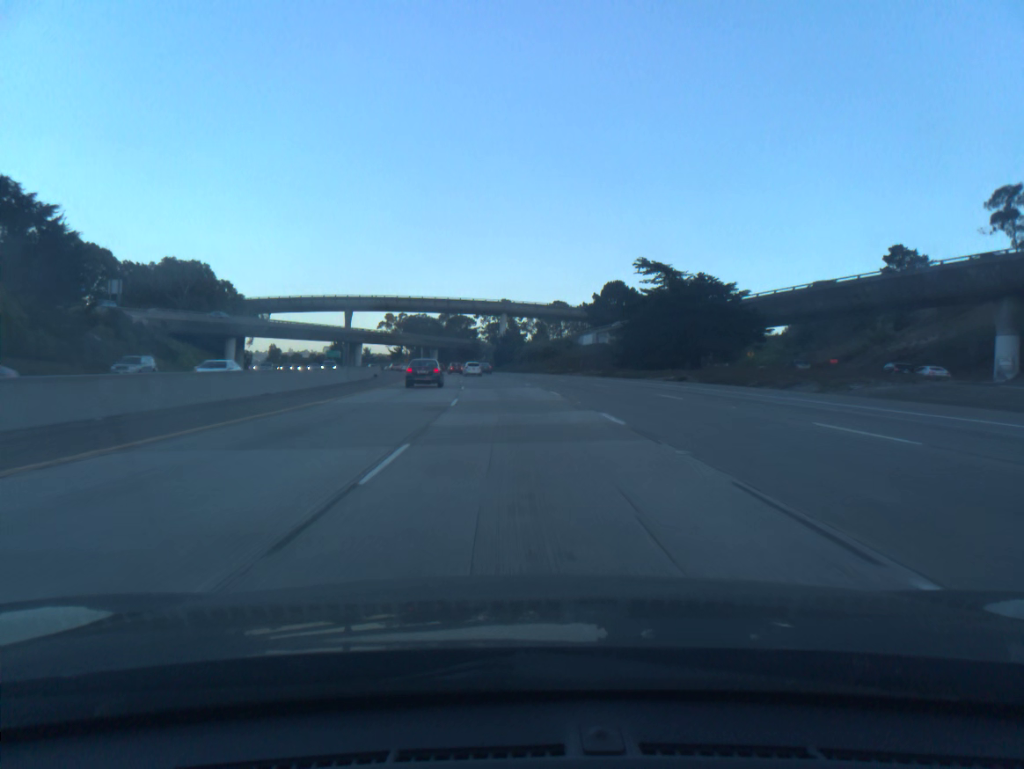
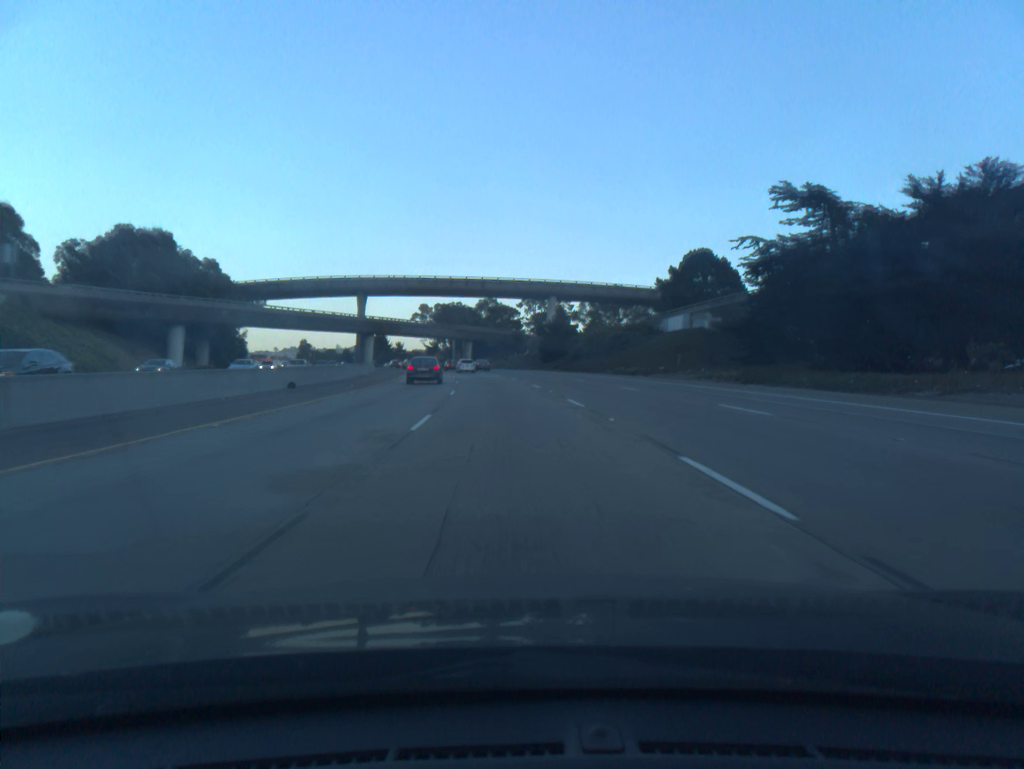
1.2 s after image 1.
(-1.0, +38.0) m; -3°
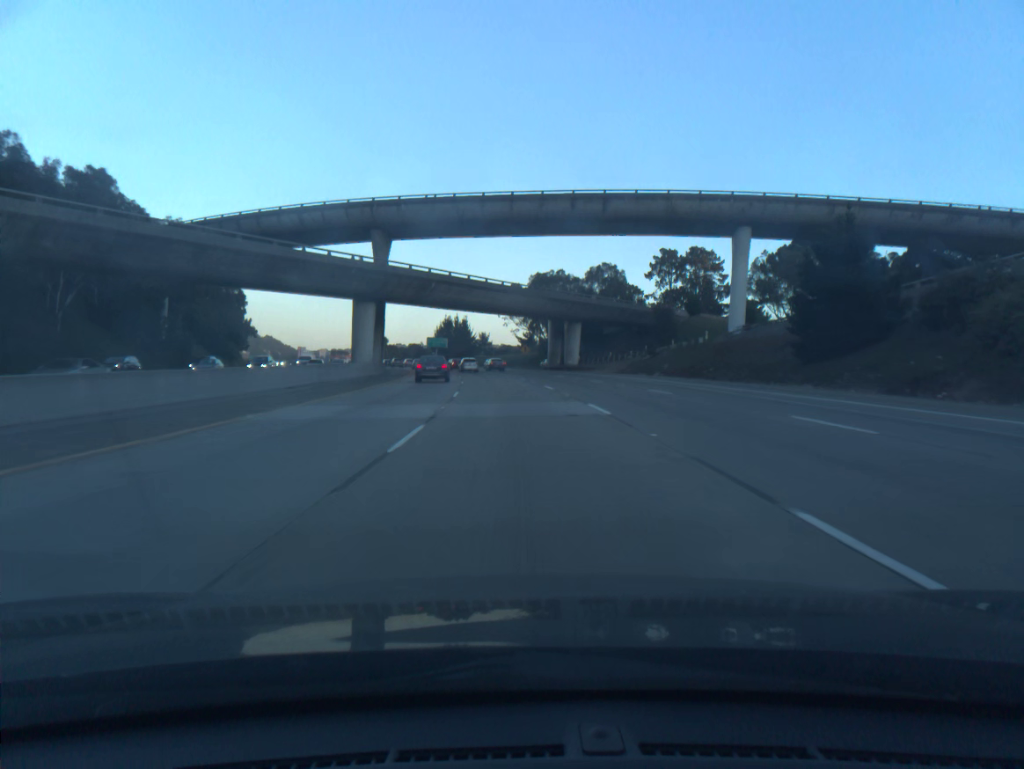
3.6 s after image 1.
(-5.1, +76.2) m; -7°
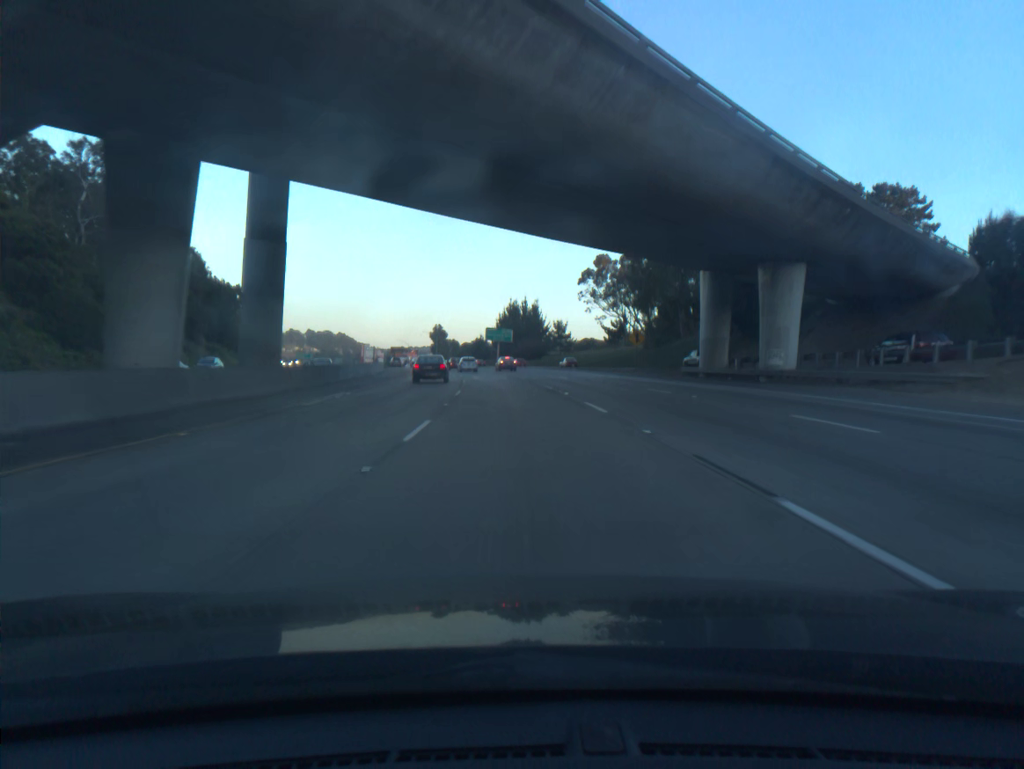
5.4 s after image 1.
(-2.7, +57.6) m; -5°
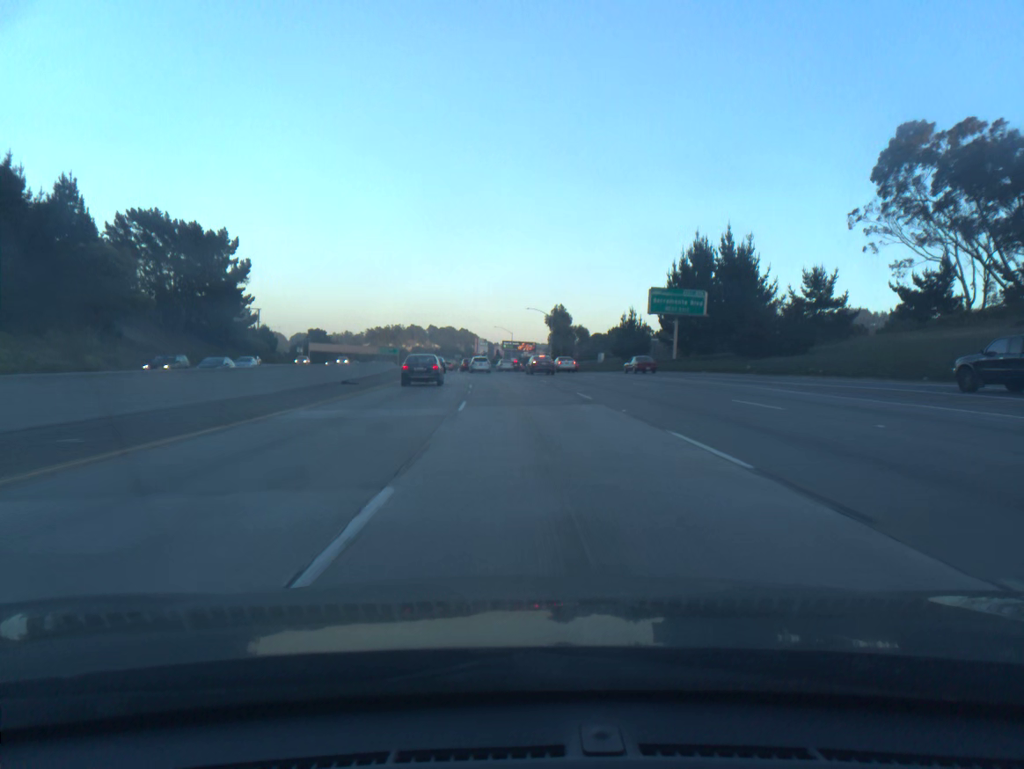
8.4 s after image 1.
(-7.7, +95.4) m; -9°
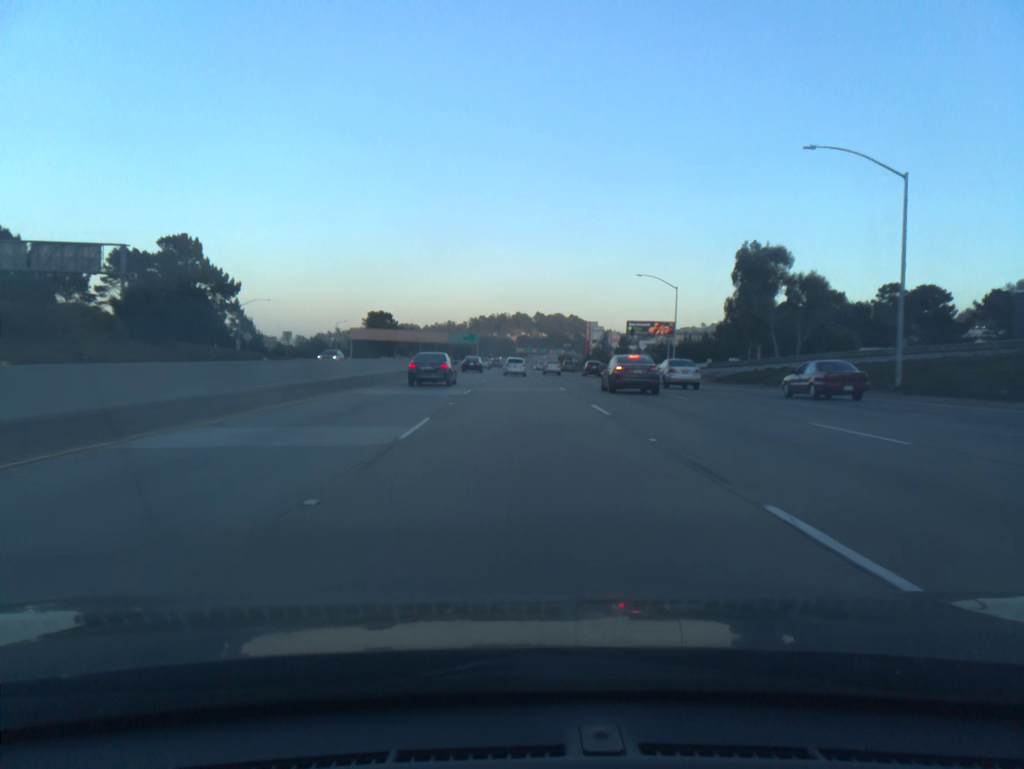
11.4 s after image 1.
(-6.3, +93.0) m; -8°
